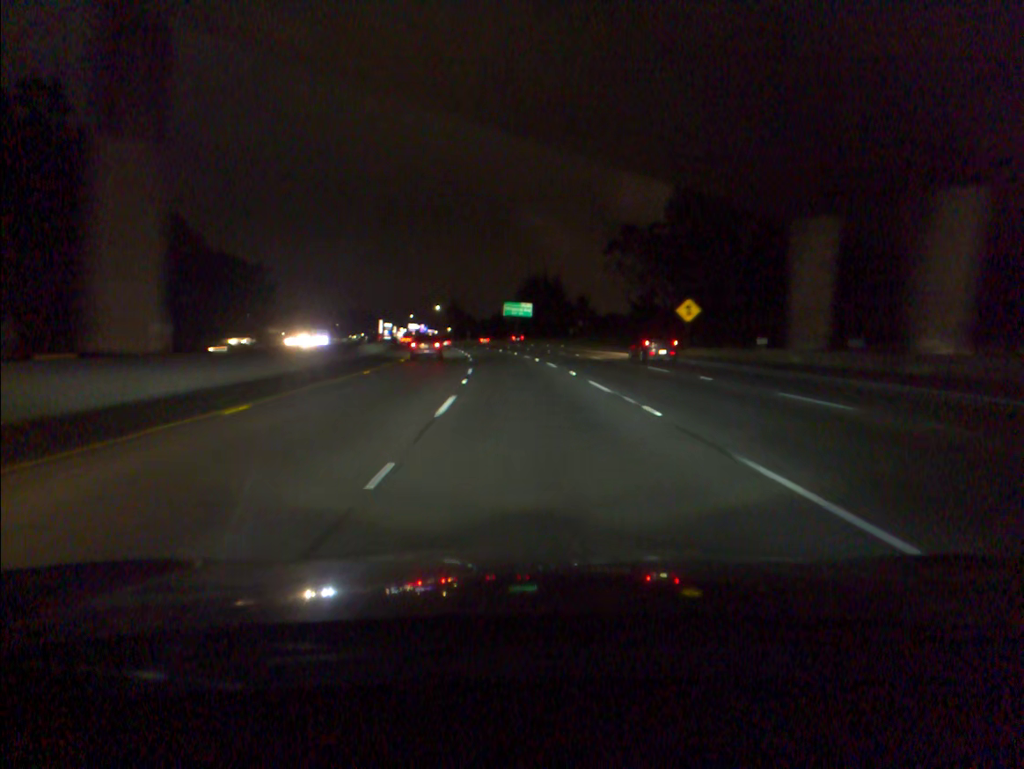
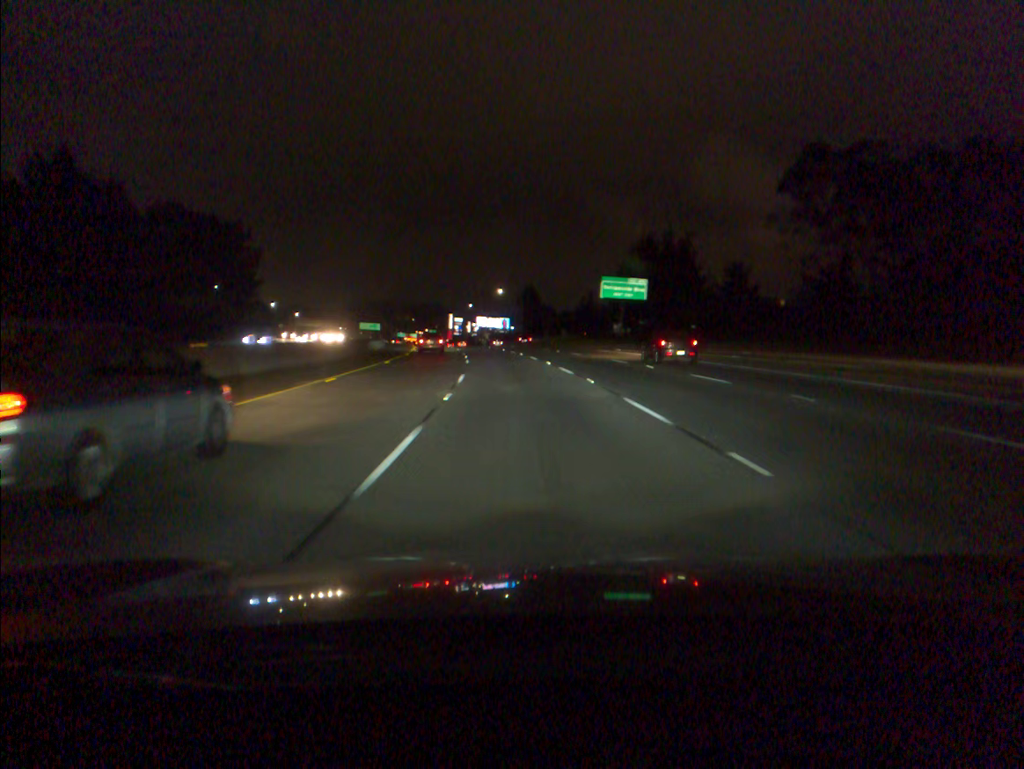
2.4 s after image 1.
(-3.5, +64.9) m; -6°
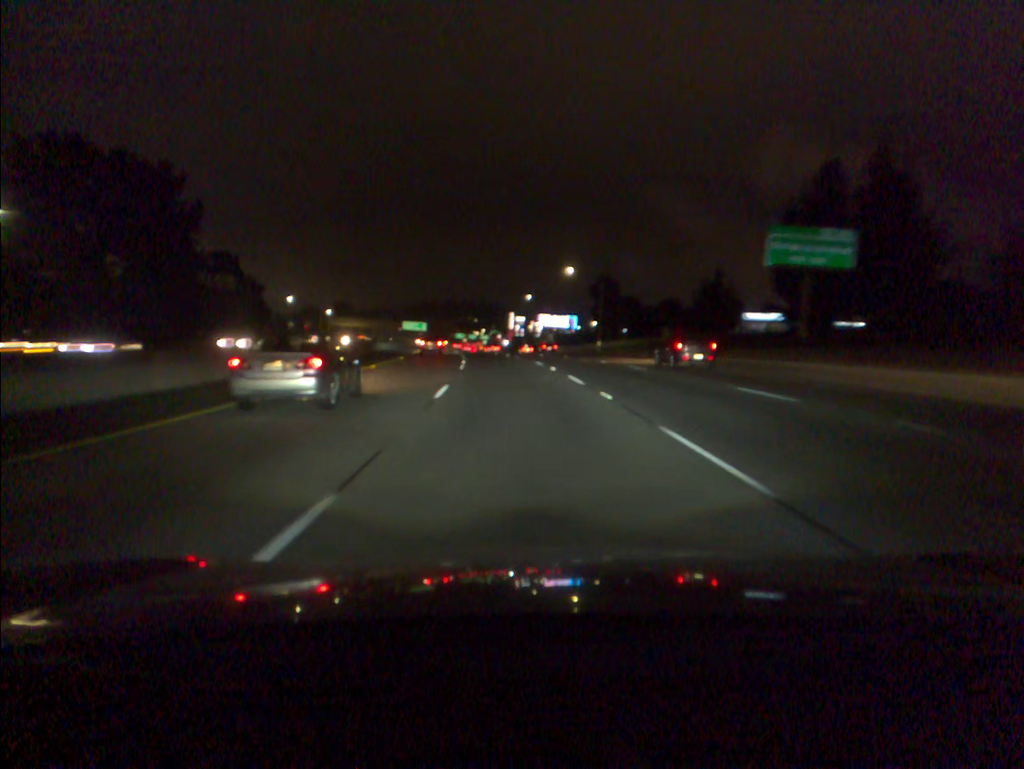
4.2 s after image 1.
(-1.8, +48.6) m; -5°
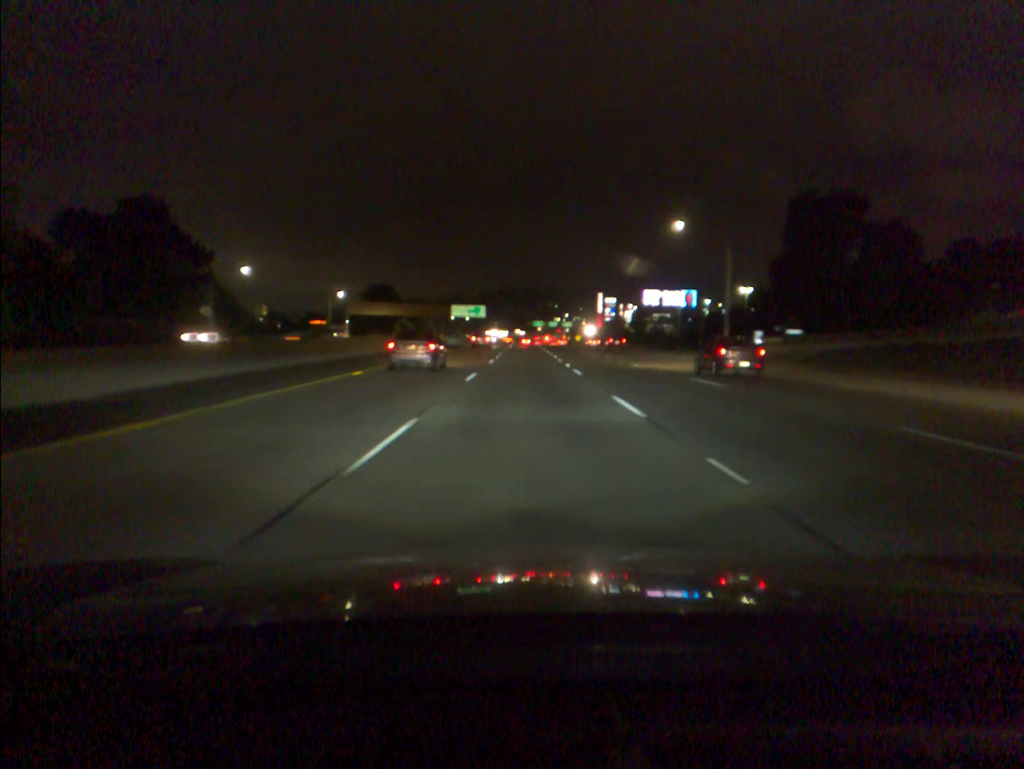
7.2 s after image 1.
(-4.8, +80.9) m; -6°
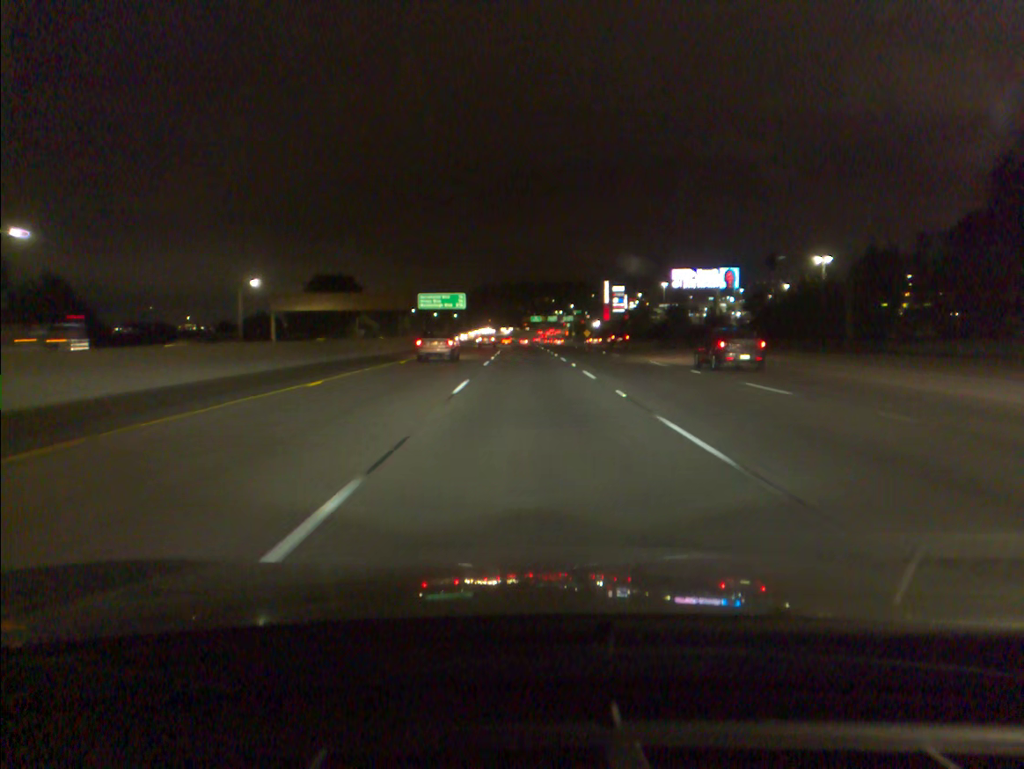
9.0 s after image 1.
(0.0, +48.9) m; 0°
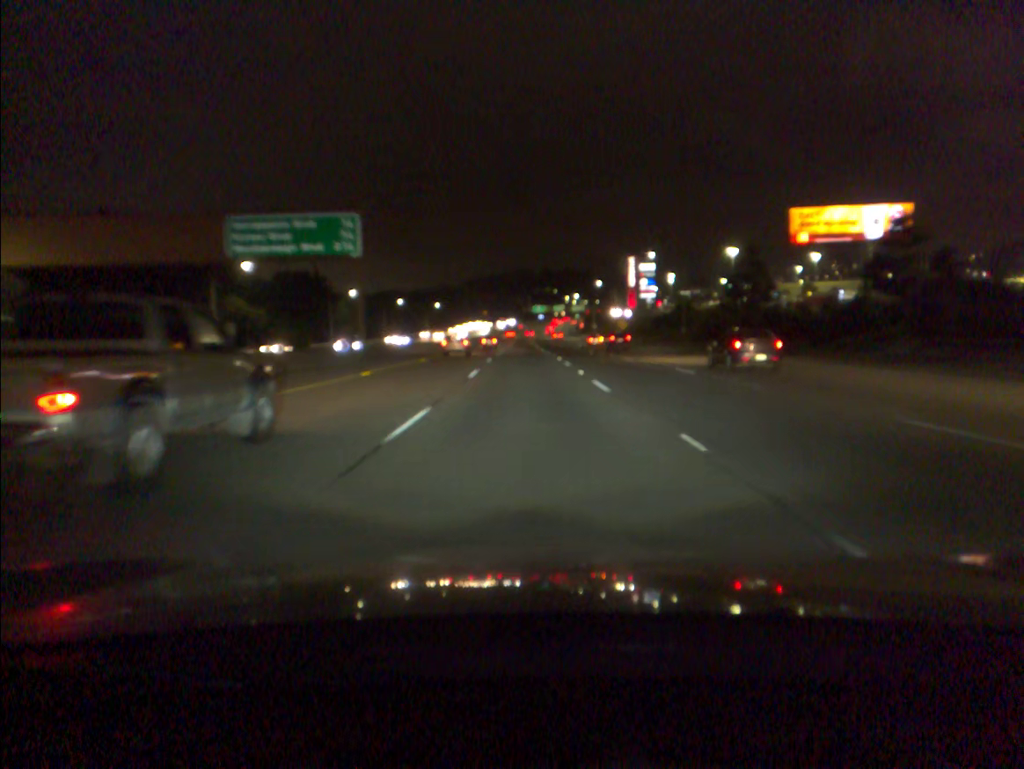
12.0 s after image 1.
(0.0, +80.6) m; 0°
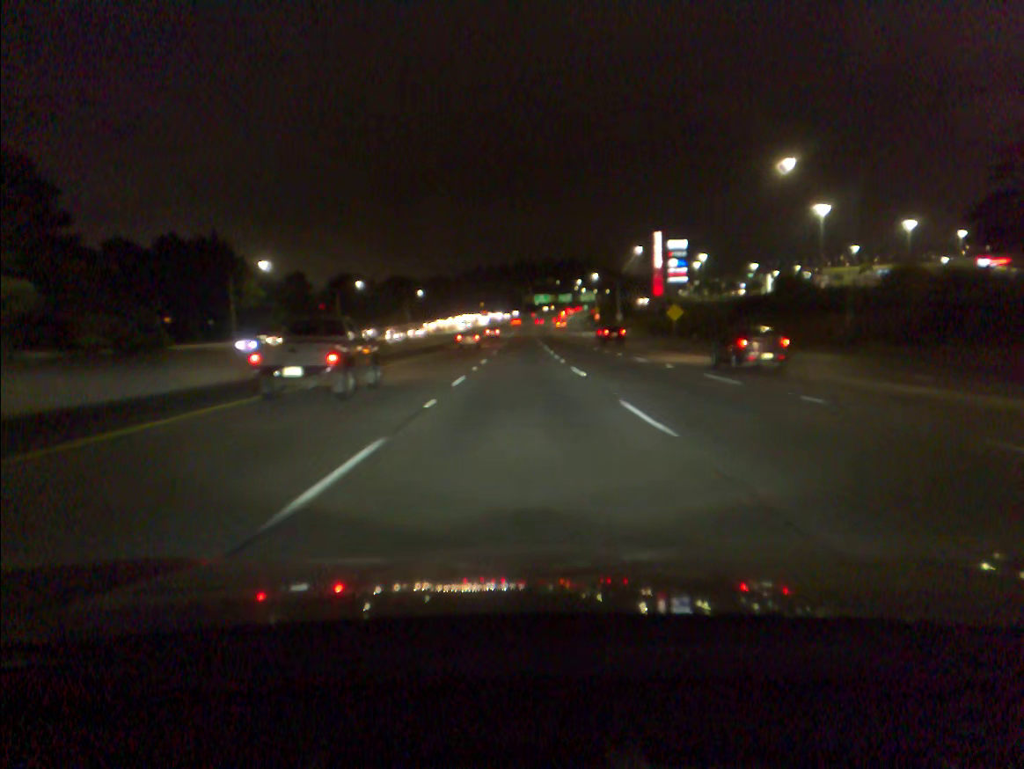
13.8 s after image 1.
(+0.1, +48.2) m; 0°
